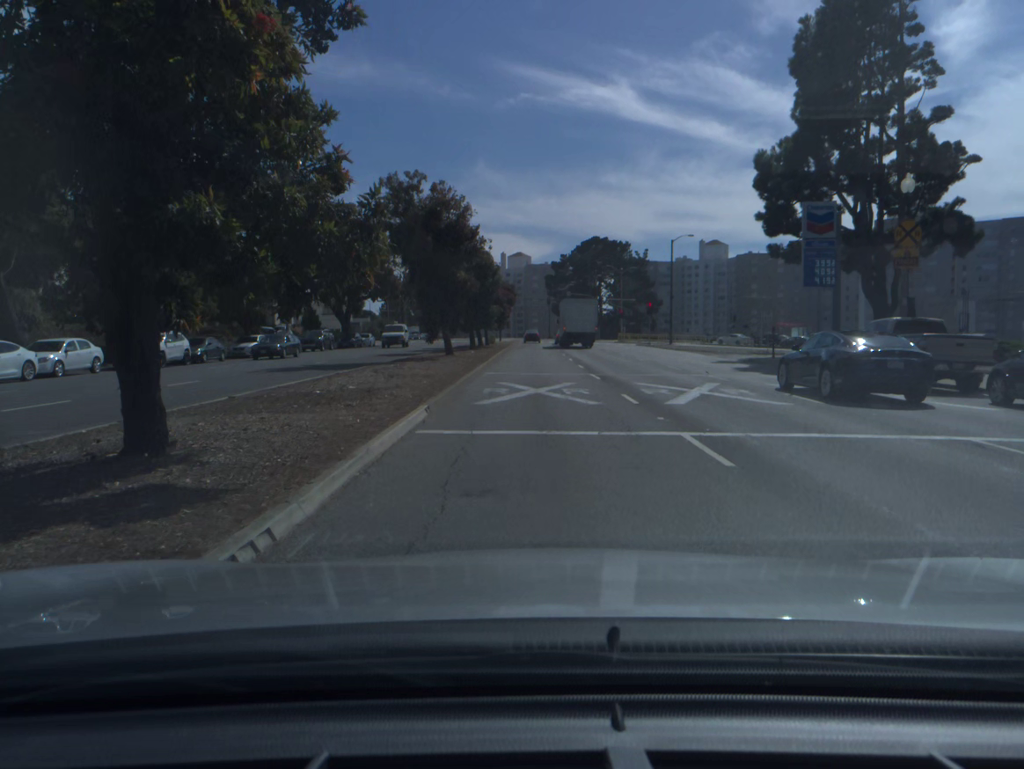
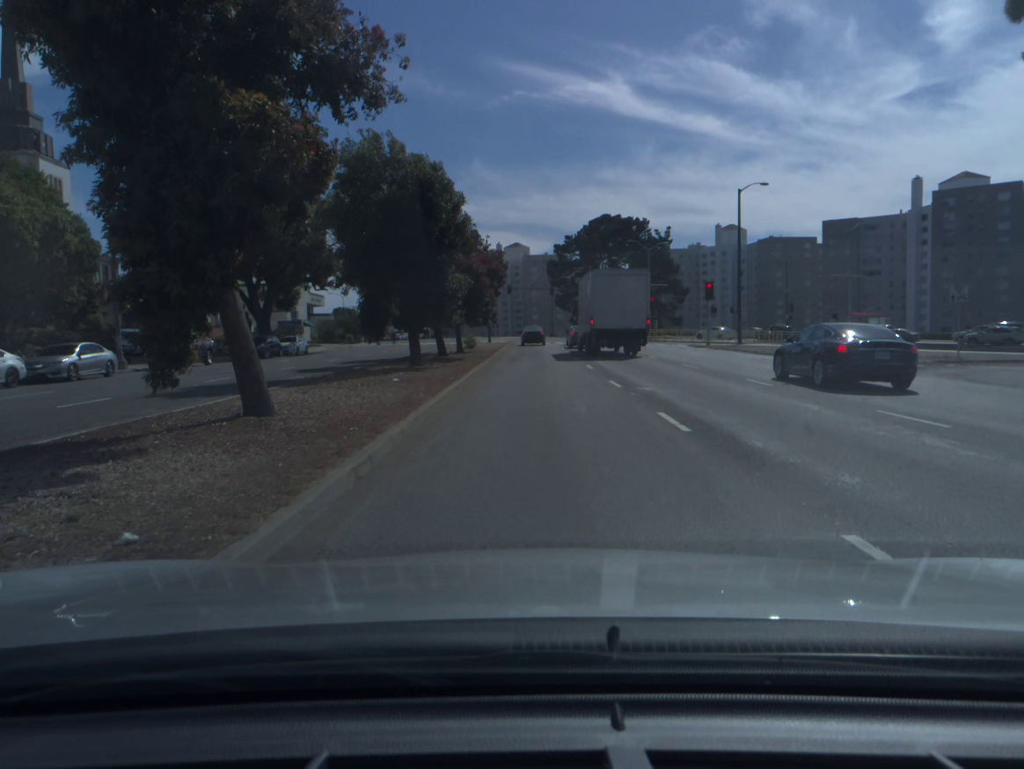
(0.0, +27.4) m; 0°
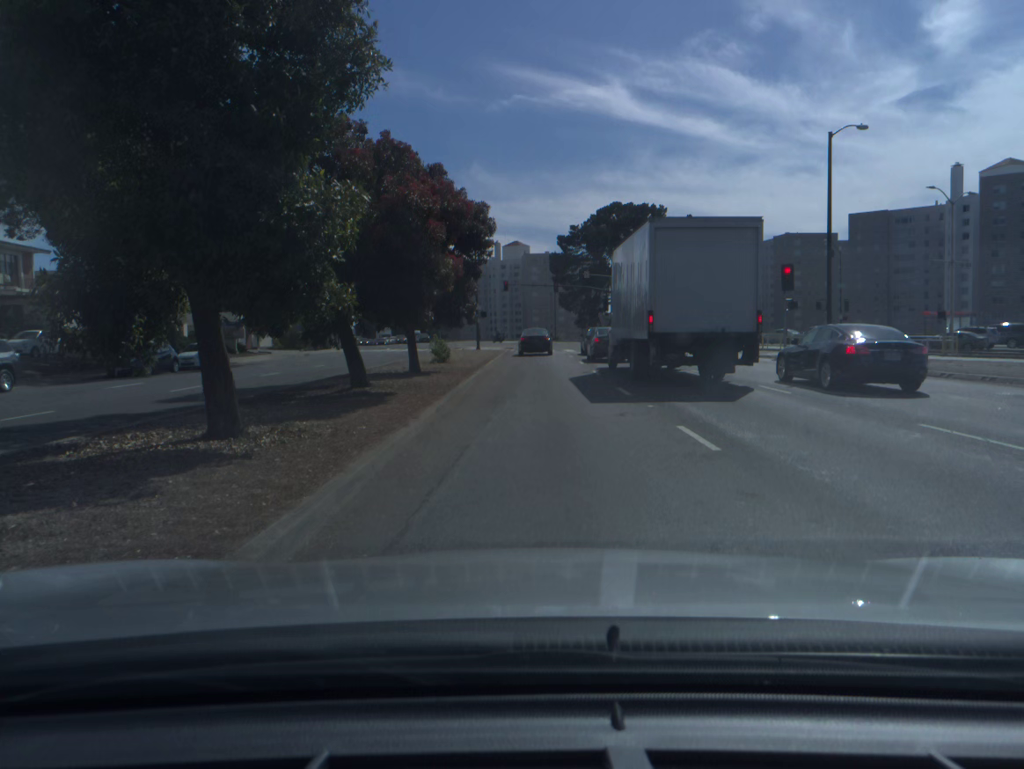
(0.0, +17.2) m; 0°
